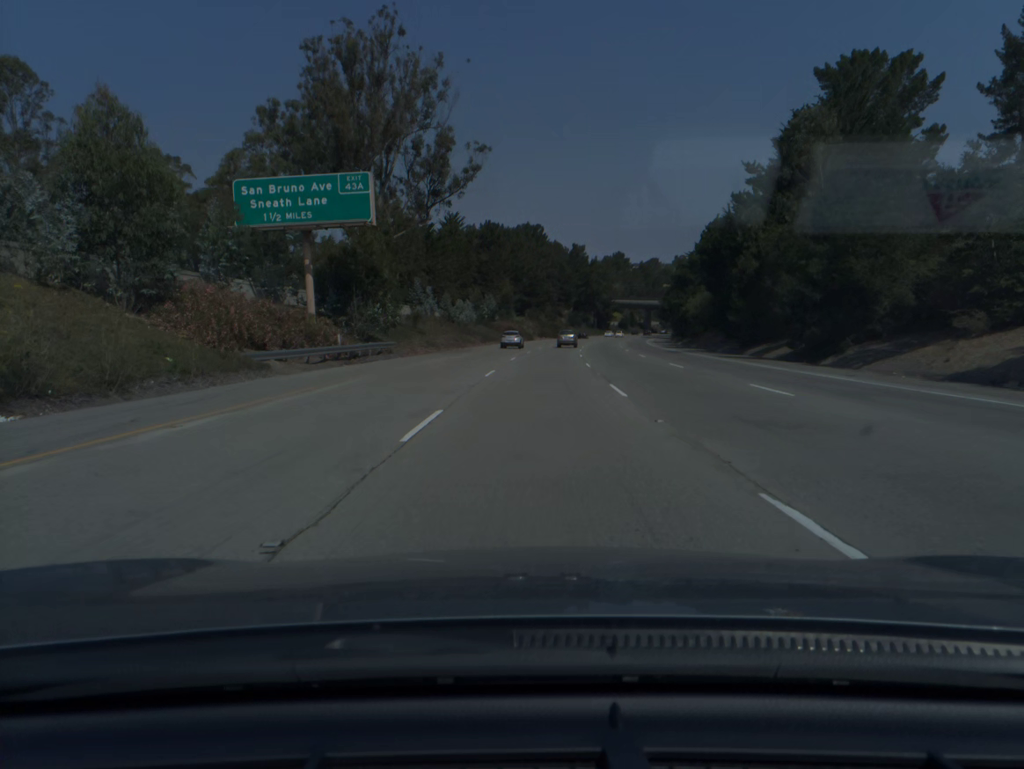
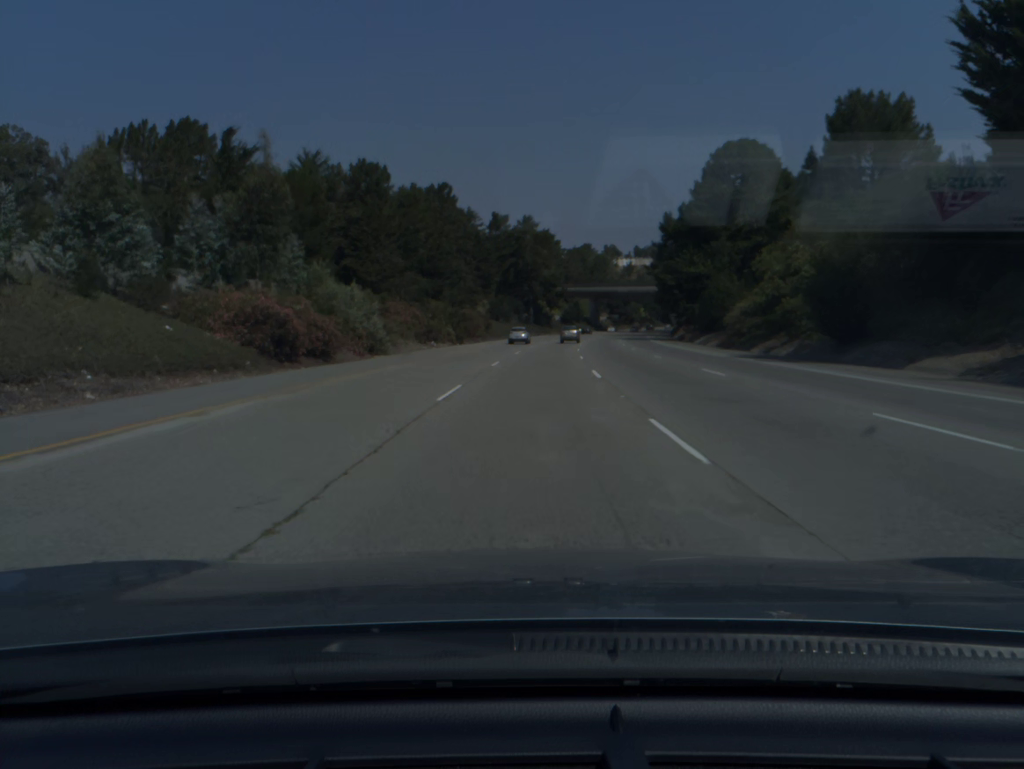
(+4.1, +82.1) m; +6°
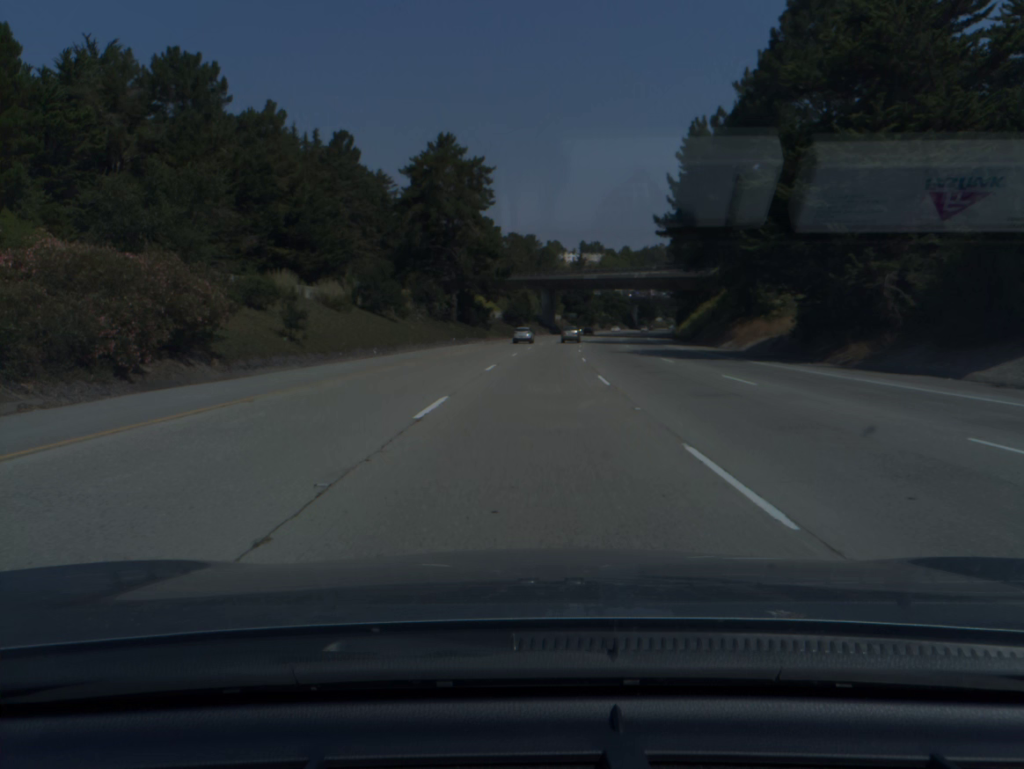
(+2.3, +61.3) m; +4°
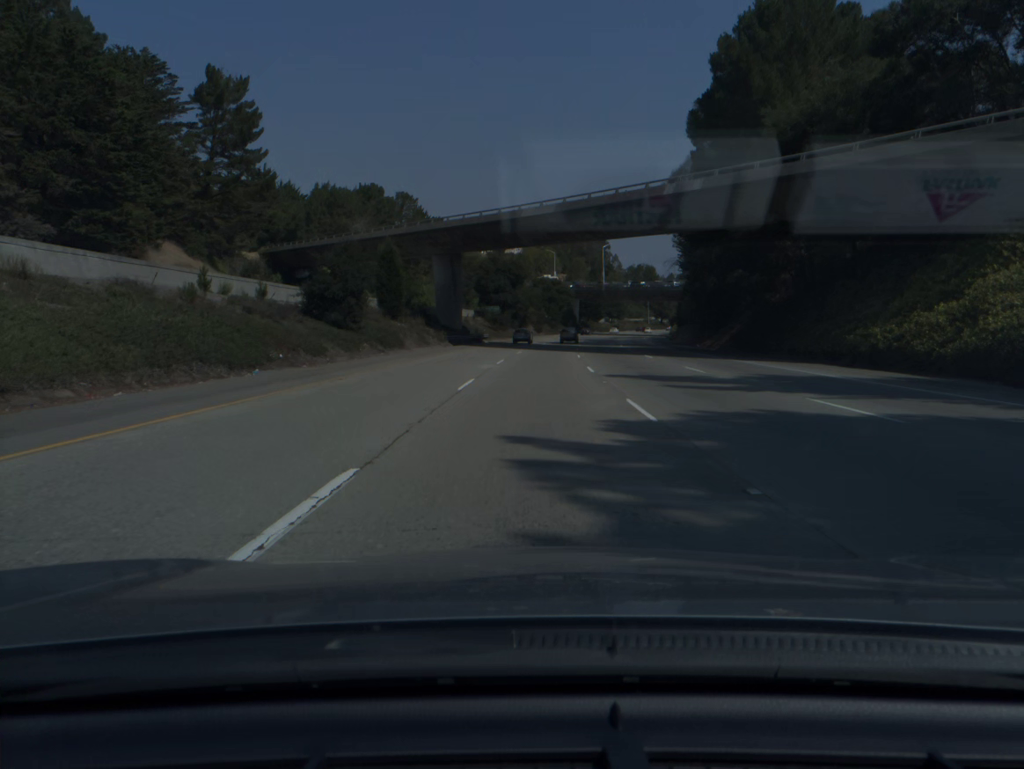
(+4.1, +81.5) m; +6°
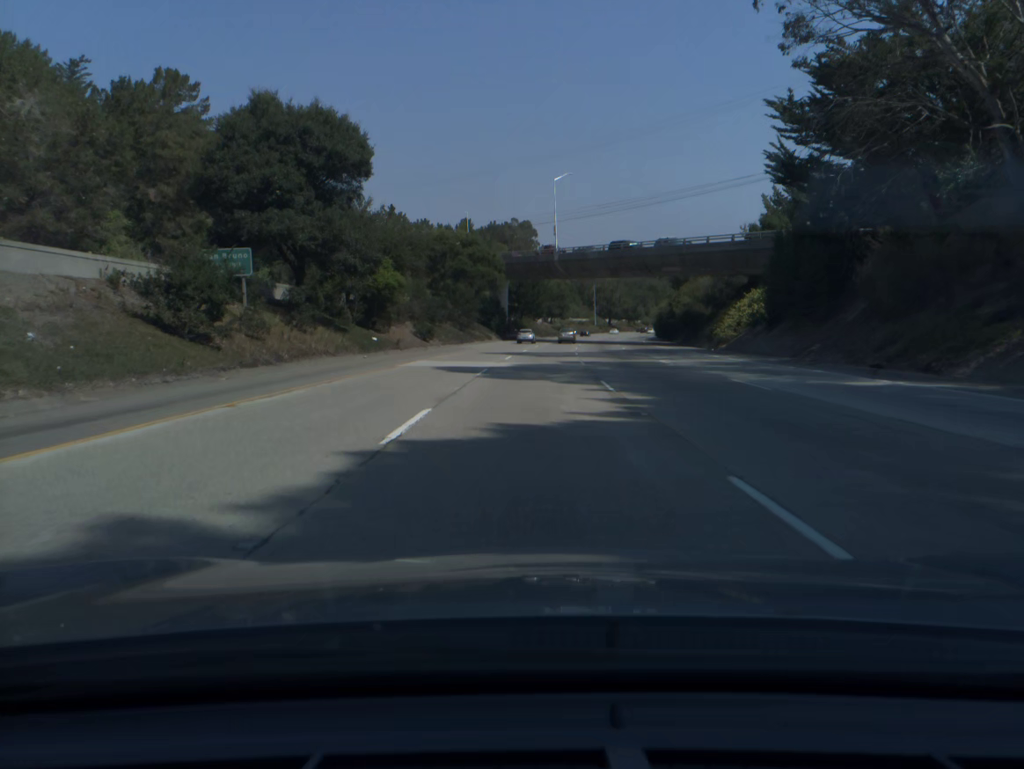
(+3.8, +81.5) m; +6°
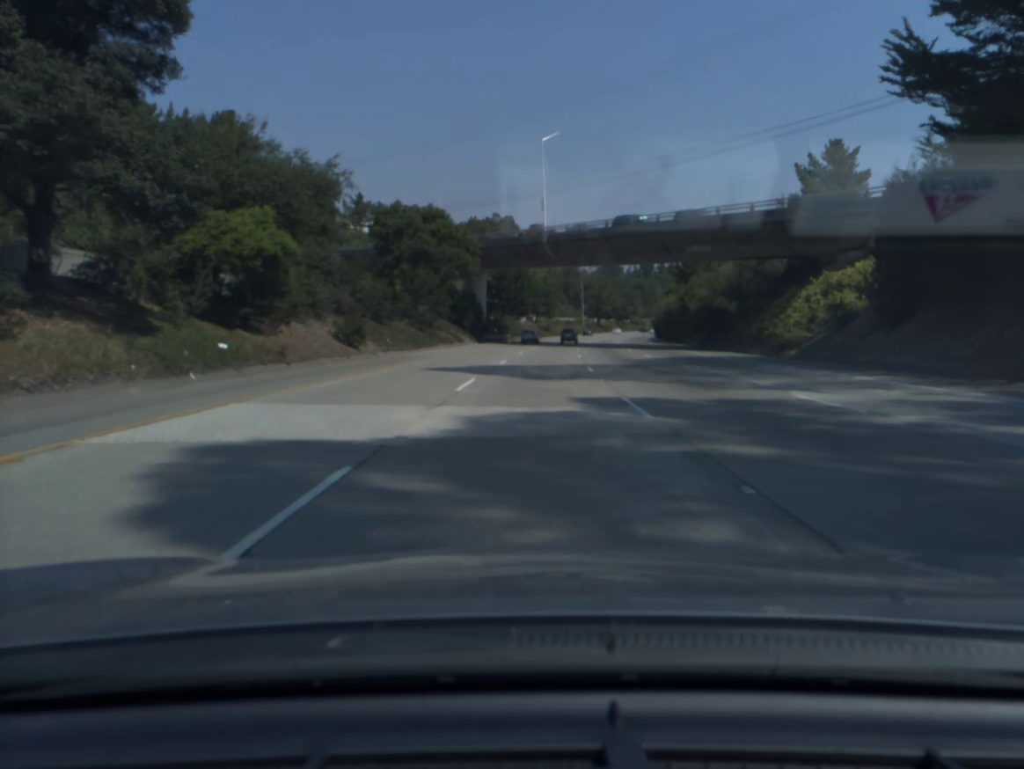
(+0.2, +20.4) m; +1°
